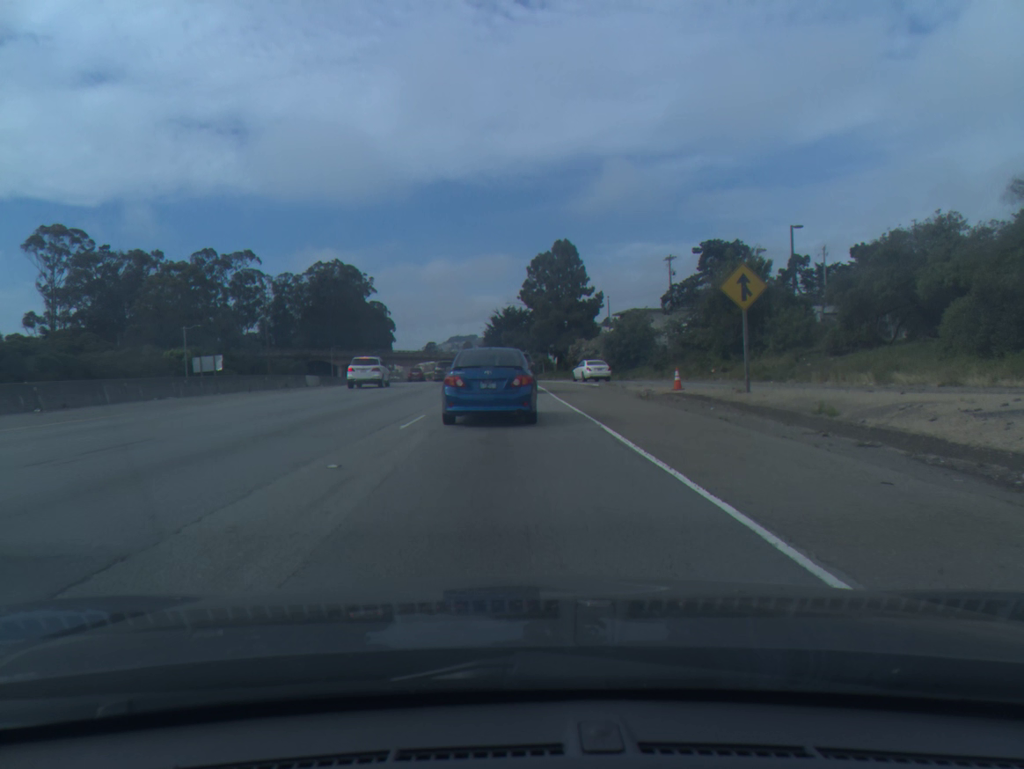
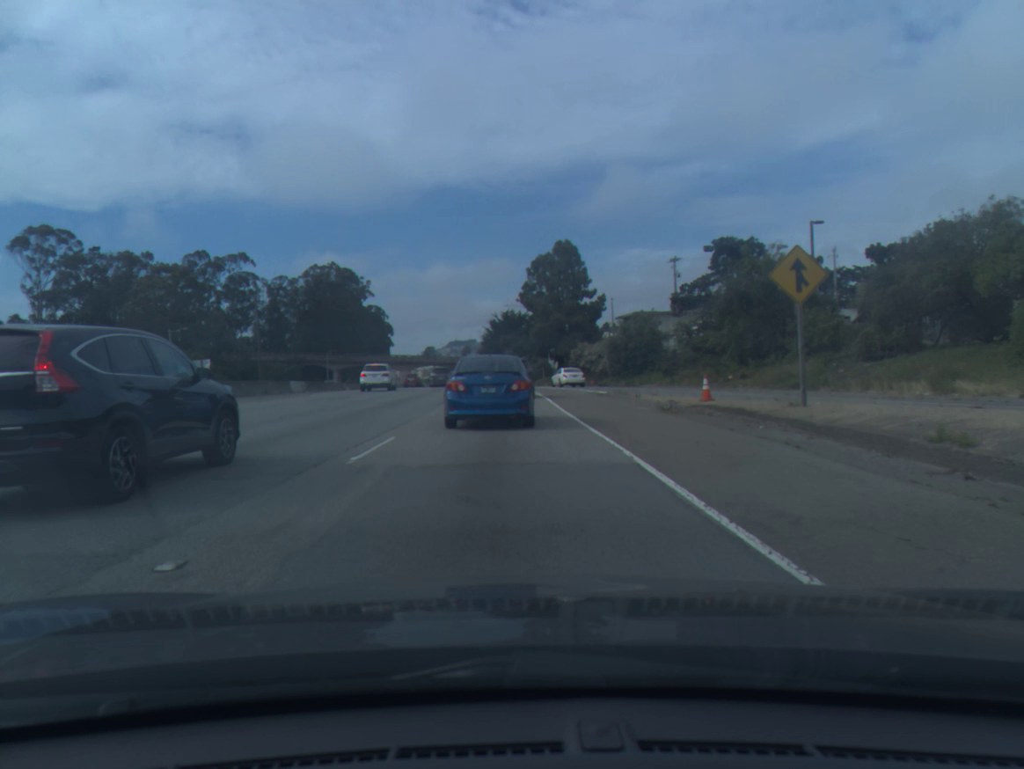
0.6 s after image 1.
(0.0, +4.1) m; 0°
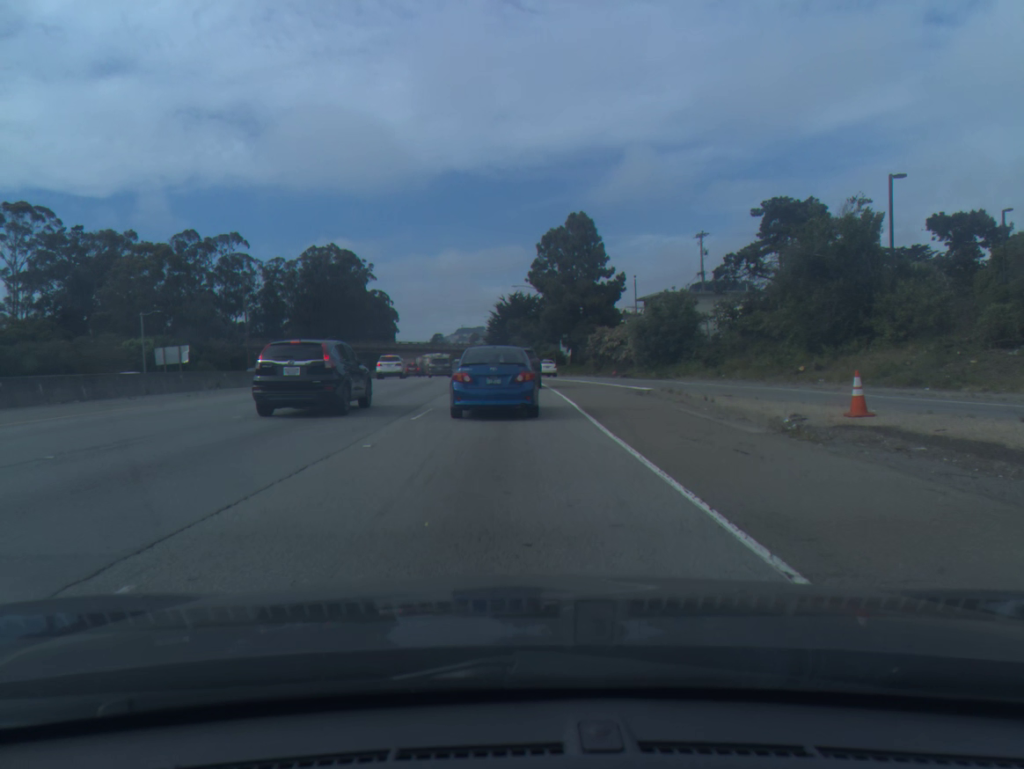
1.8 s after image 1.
(0.0, +9.2) m; -1°
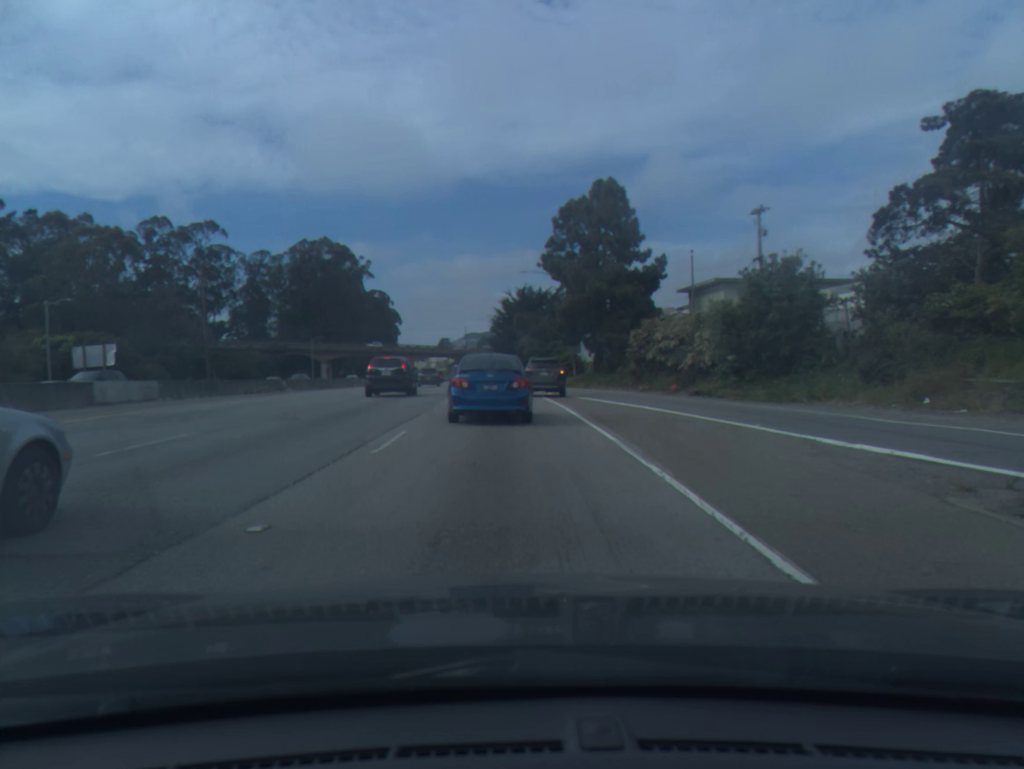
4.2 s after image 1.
(-0.1, +19.2) m; 0°
